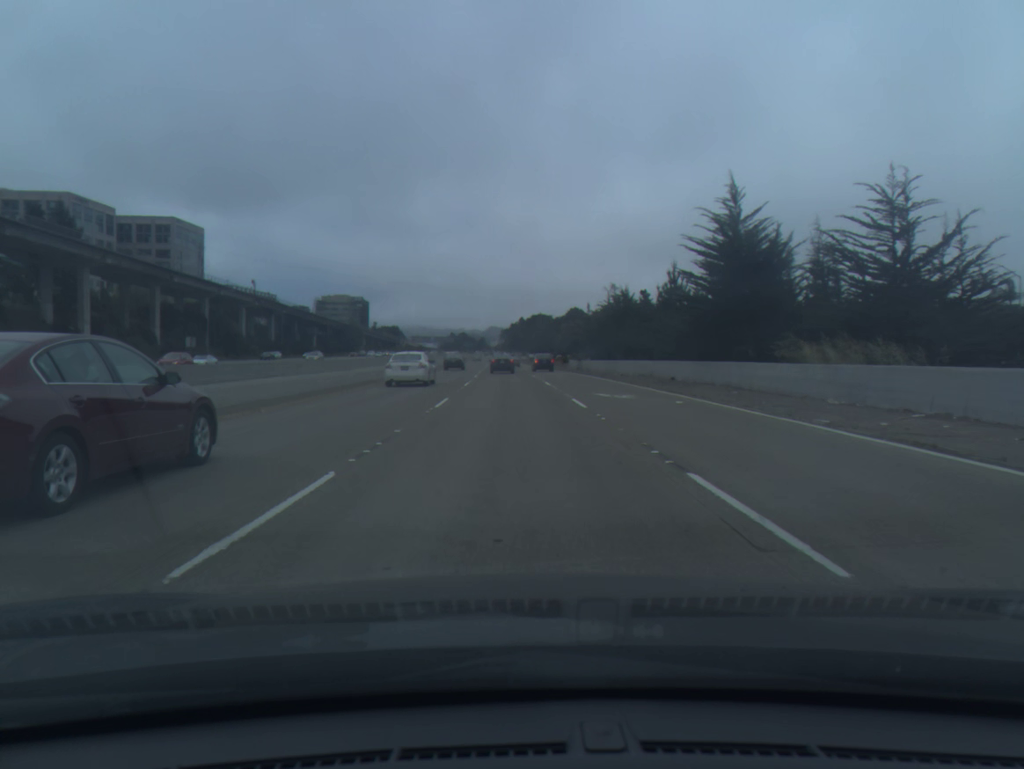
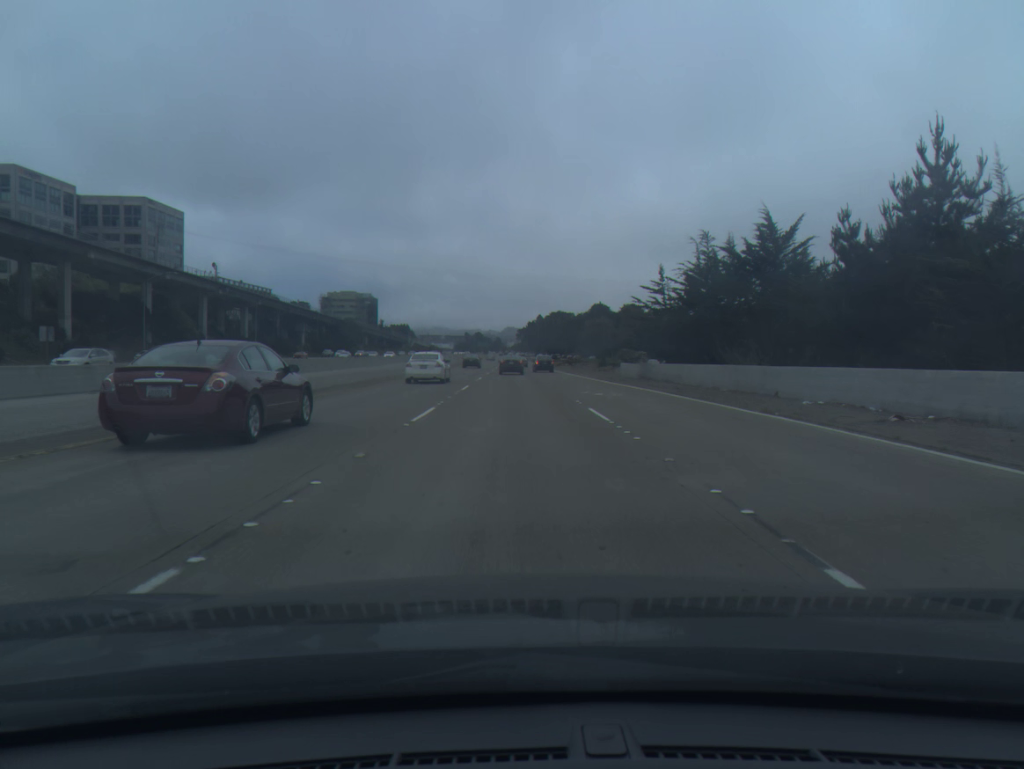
(-0.4, +32.8) m; -1°
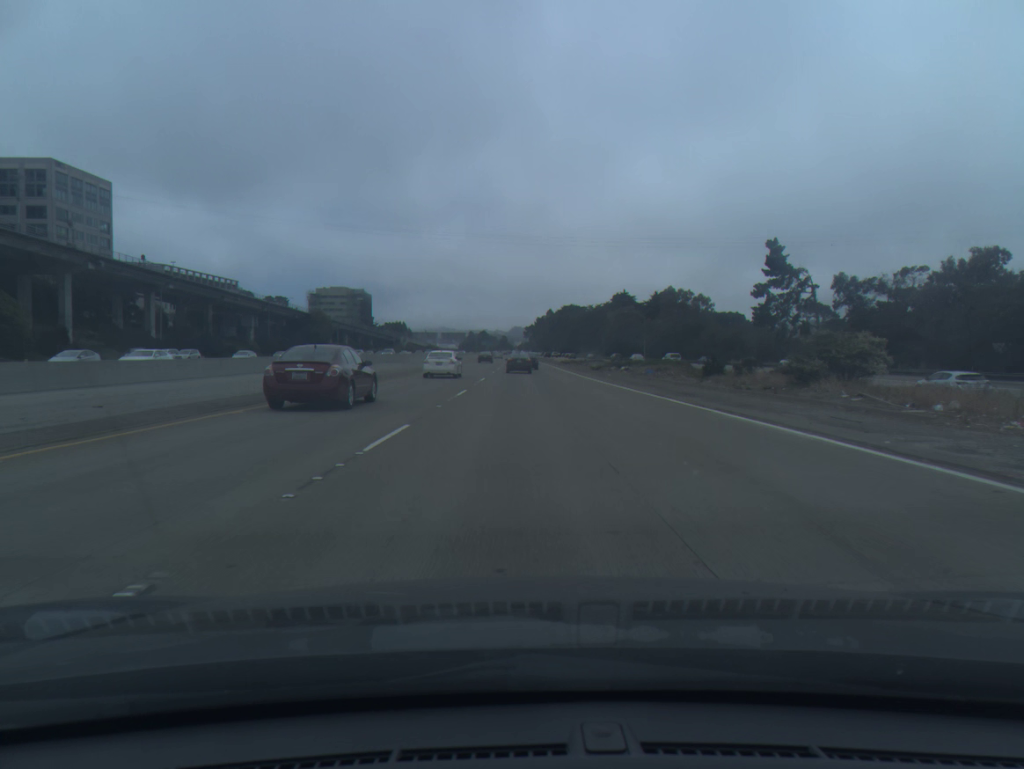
(-0.4, +48.9) m; -1°
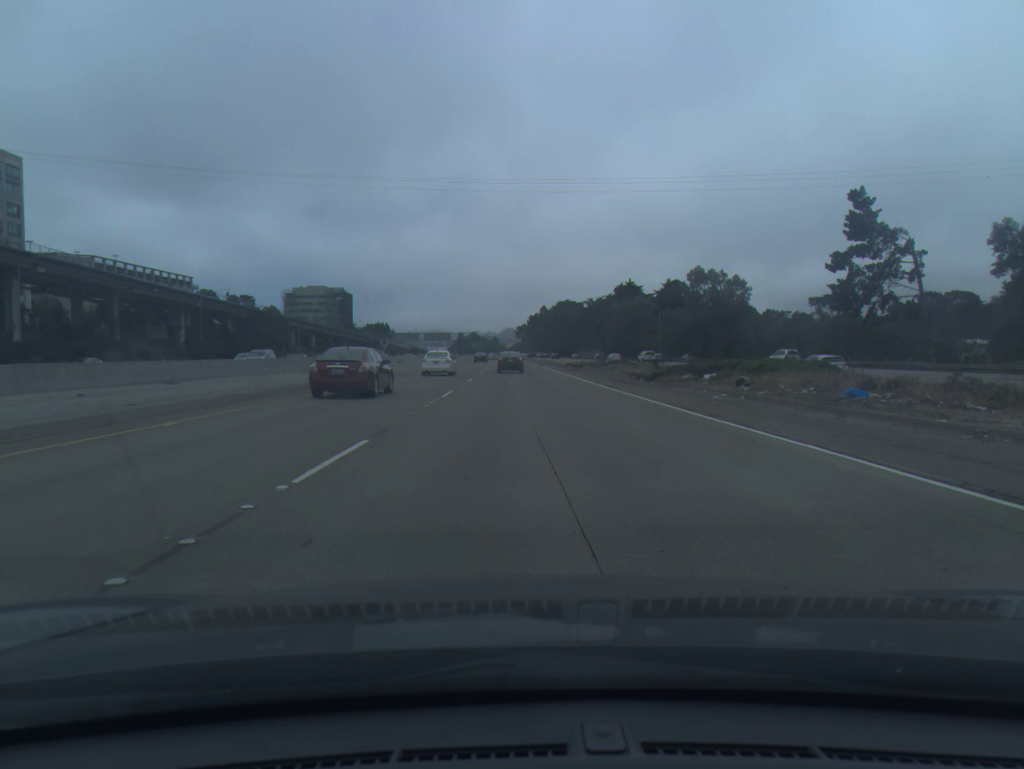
(+0.2, +31.8) m; +1°
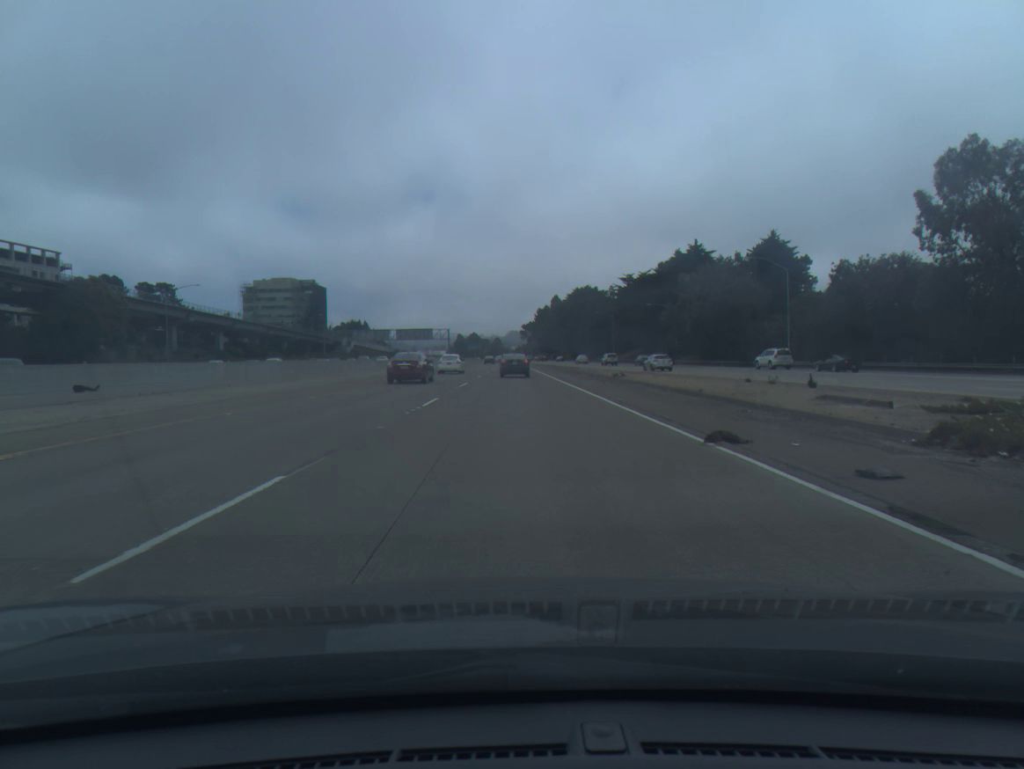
(-0.5, +76.6) m; 0°
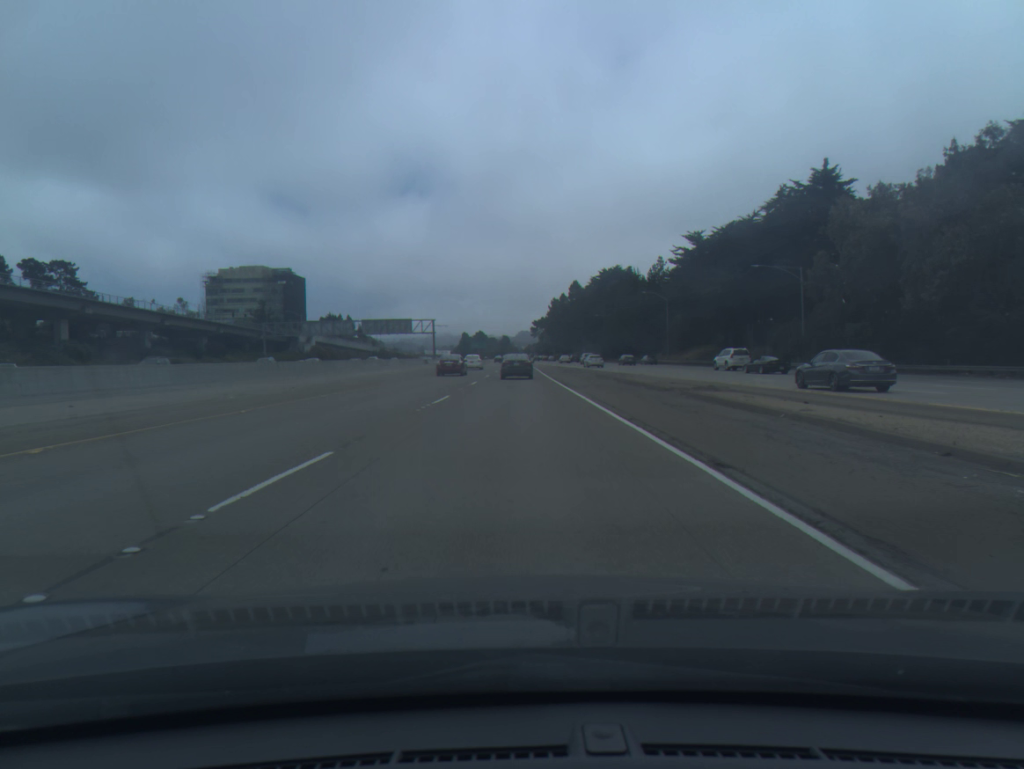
(-0.1, +57.5) m; -1°
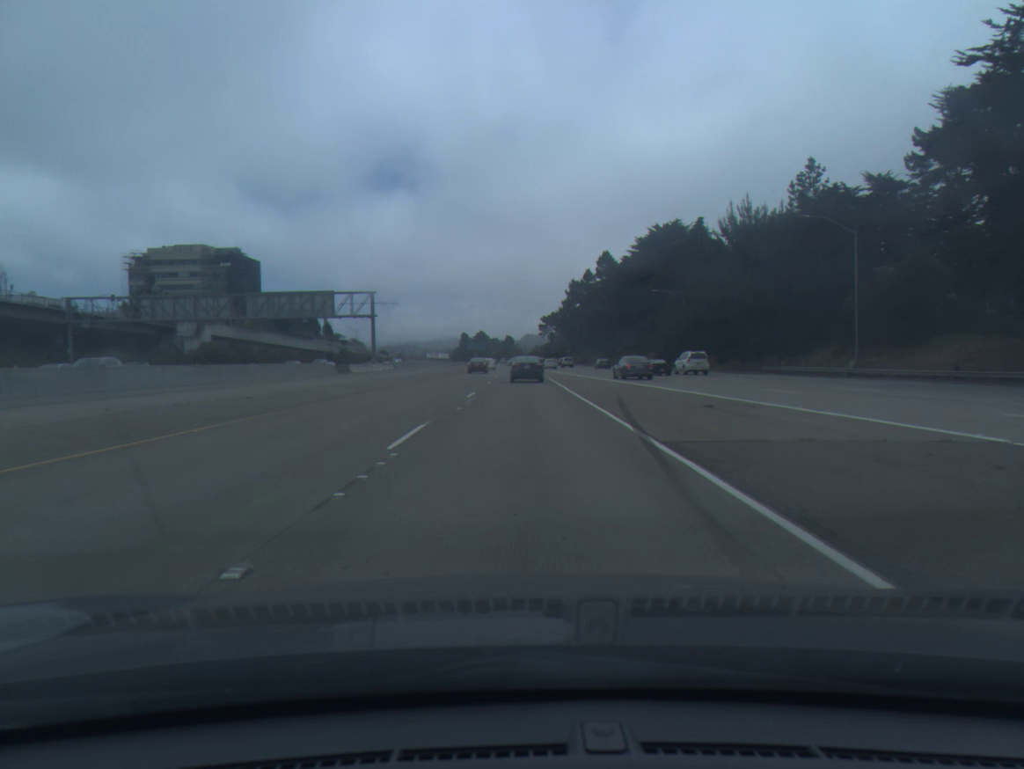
(-0.3, +69.7) m; 0°
